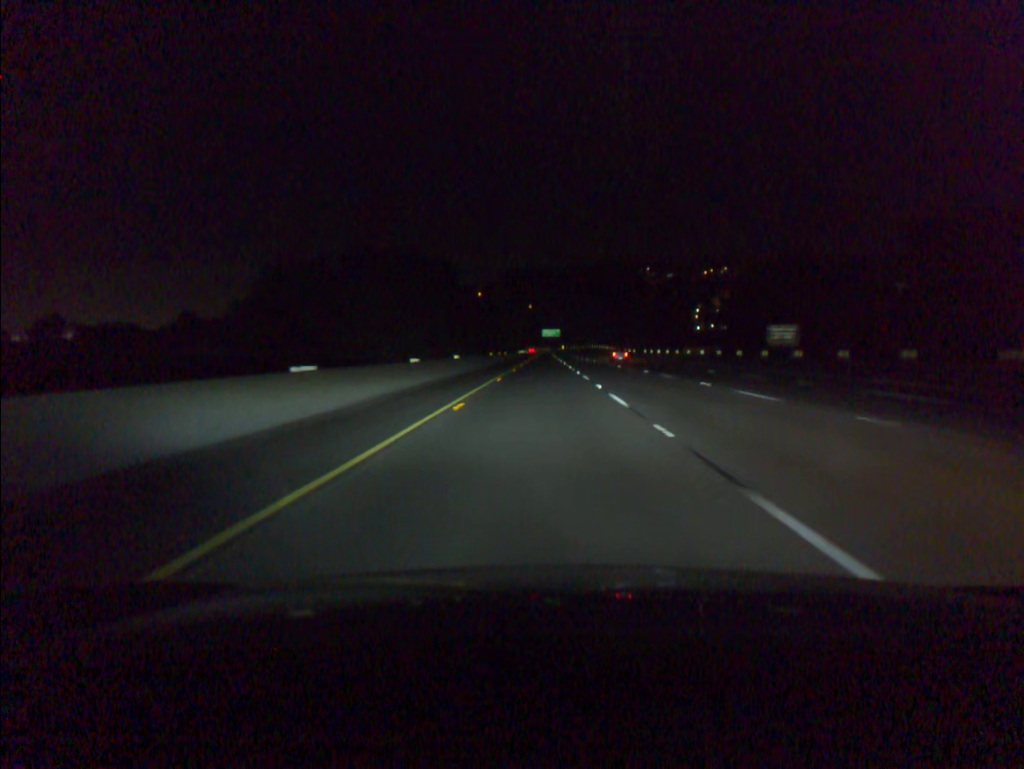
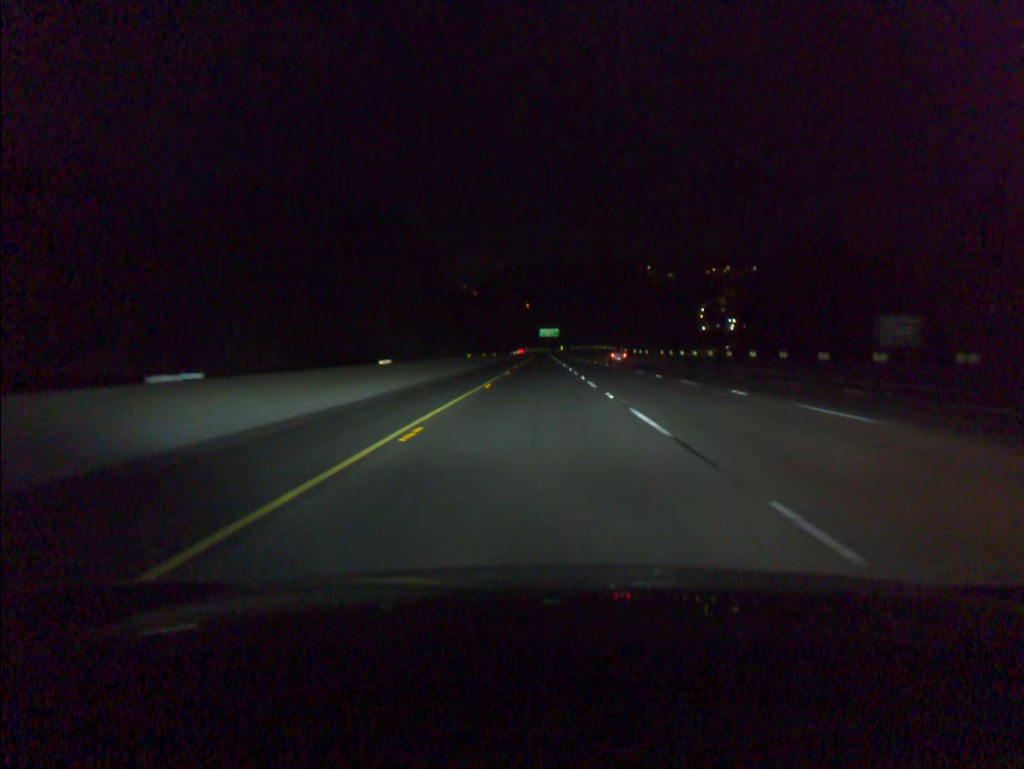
(0.0, +20.2) m; 0°
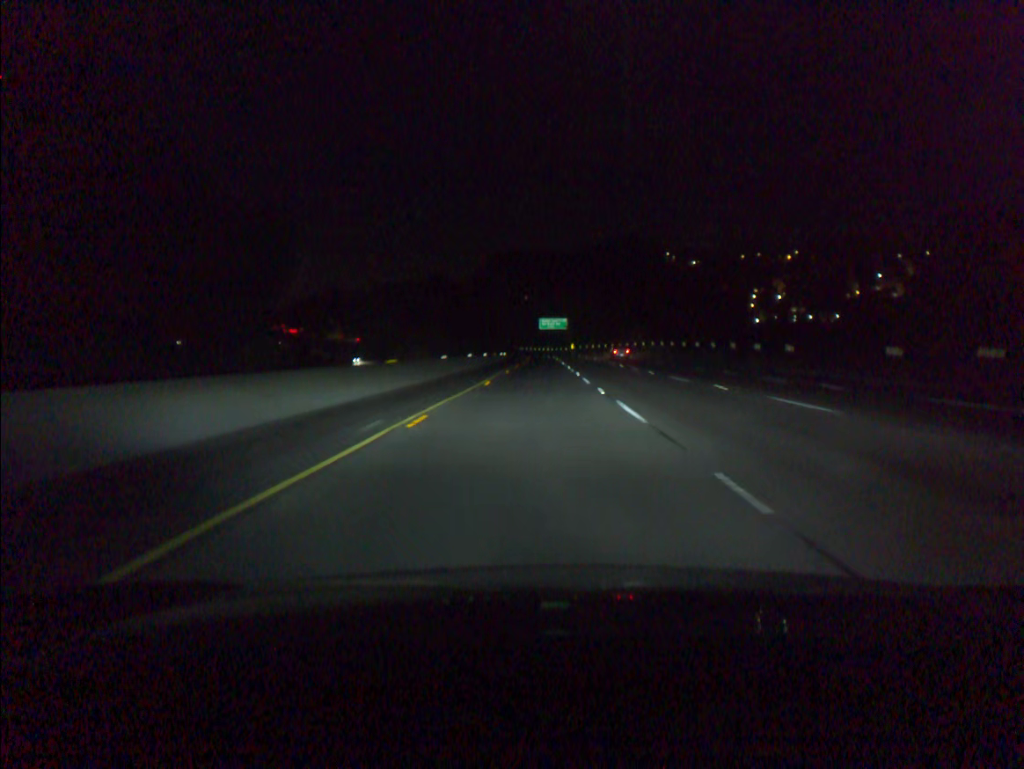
(+0.1, +100.7) m; 0°
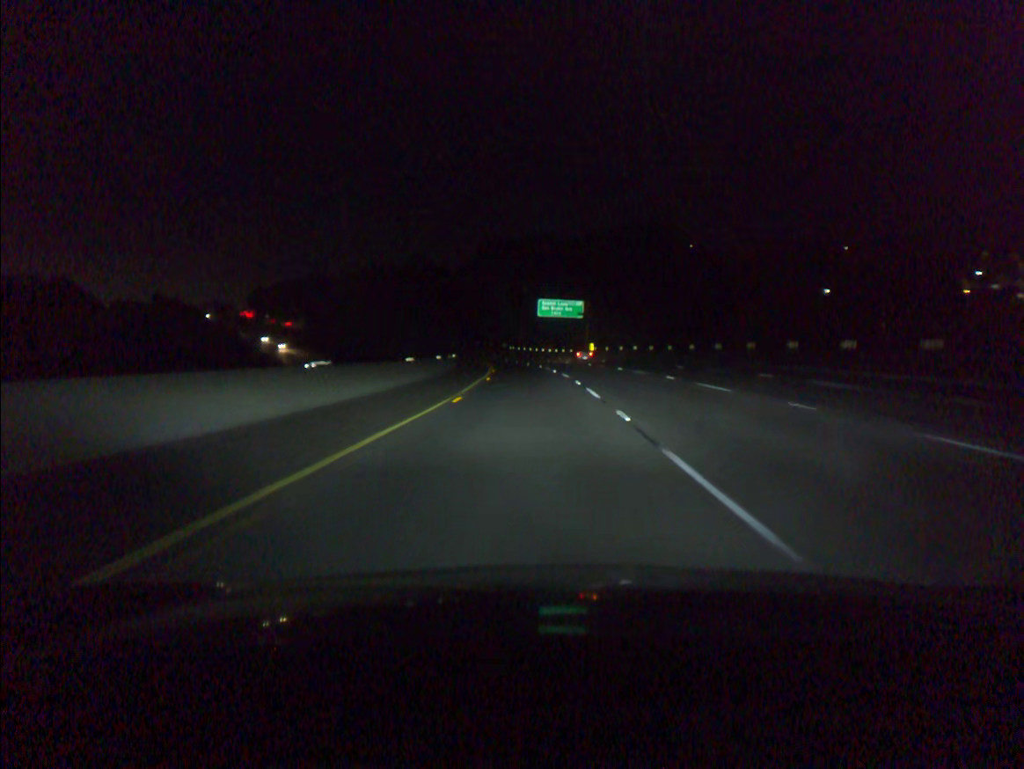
(+0.4, +80.6) m; 0°
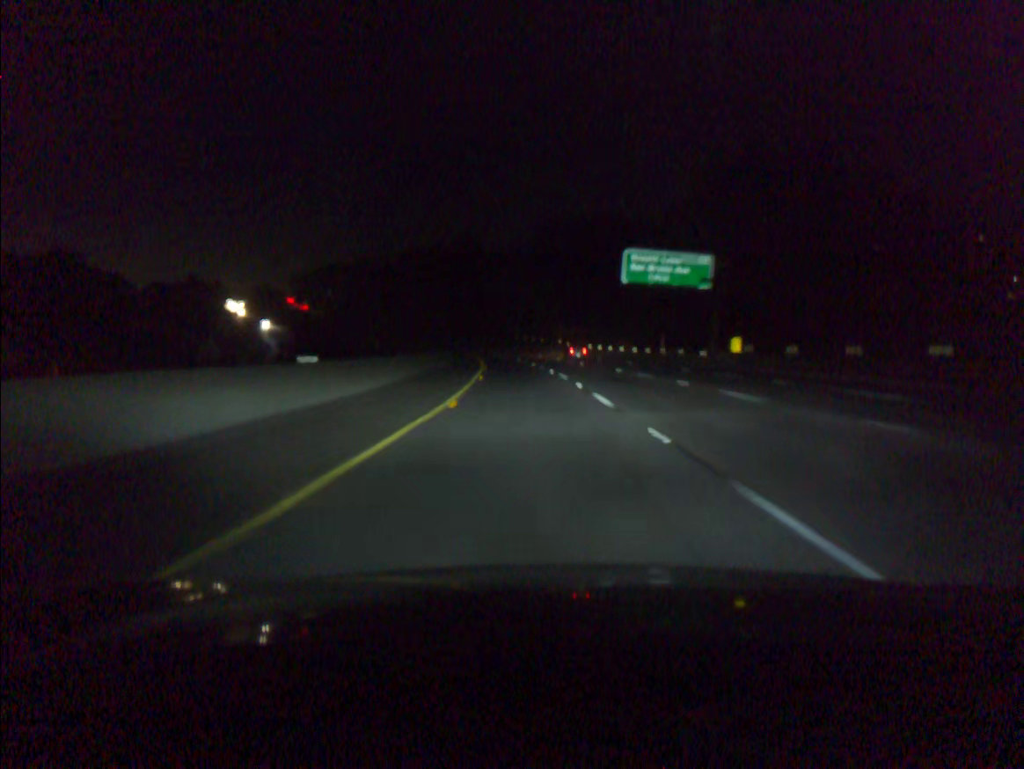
(-2.0, +60.5) m; -4°
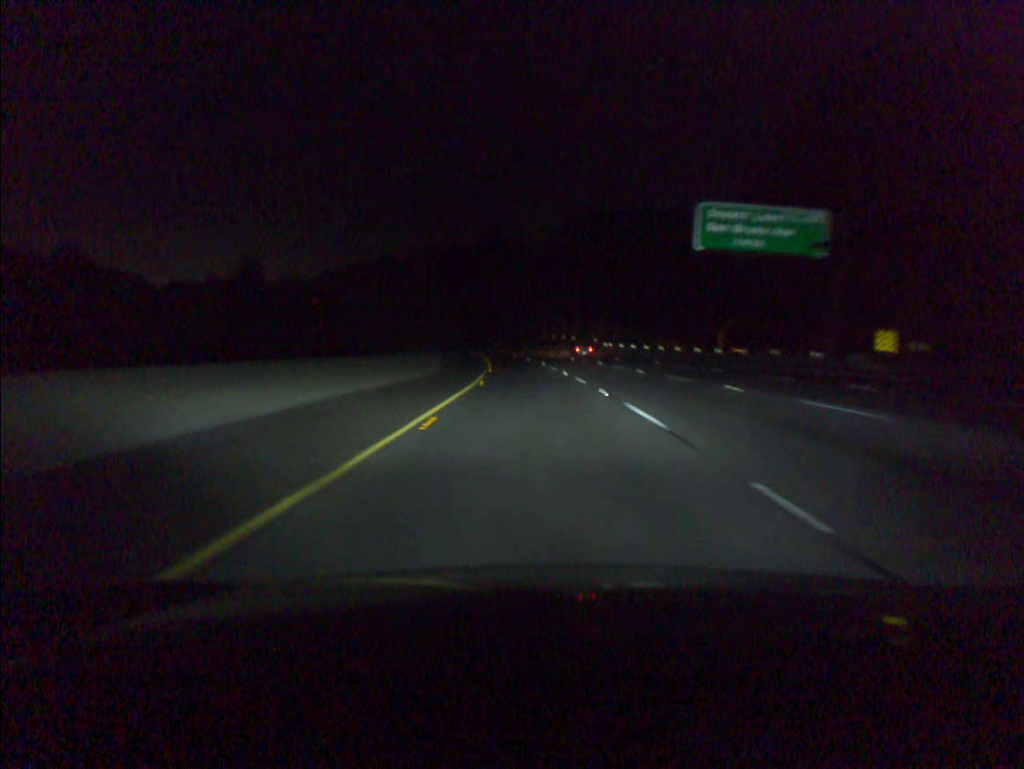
(-0.3, +20.2) m; -2°
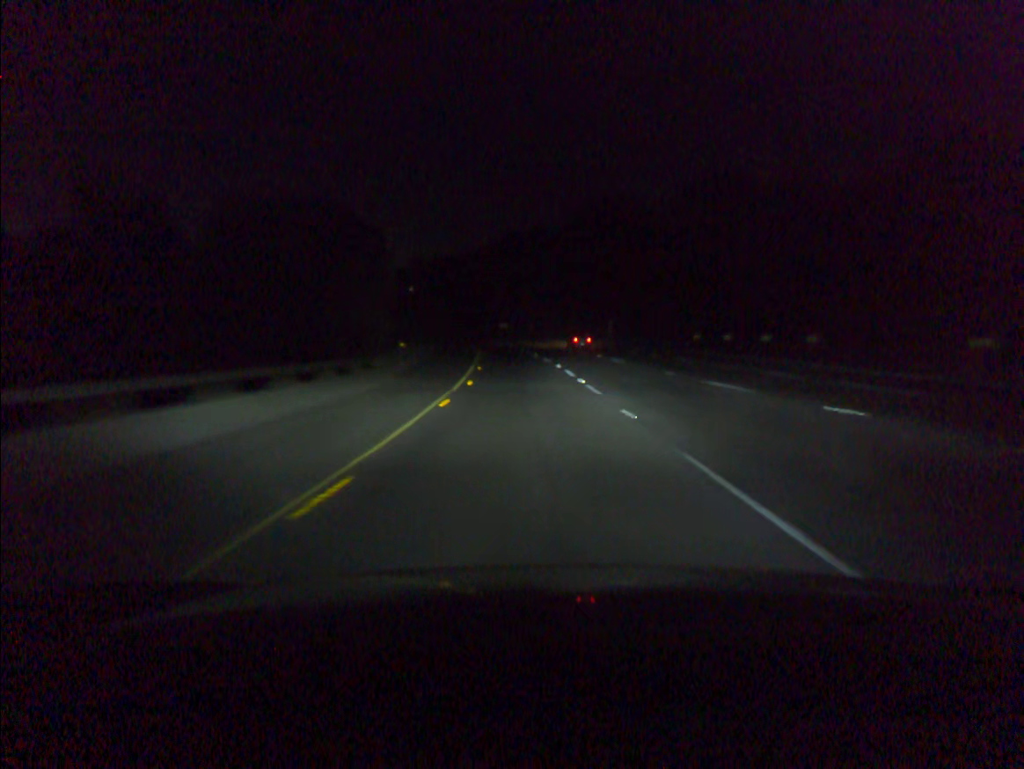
(-4.8, +80.6) m; -7°
